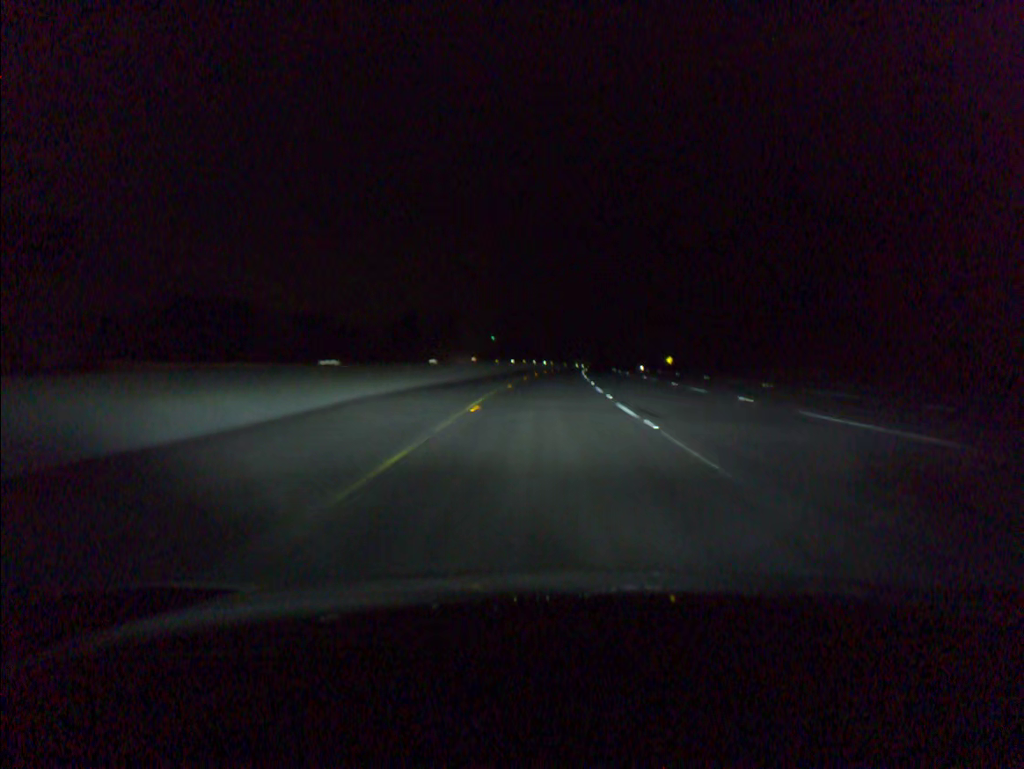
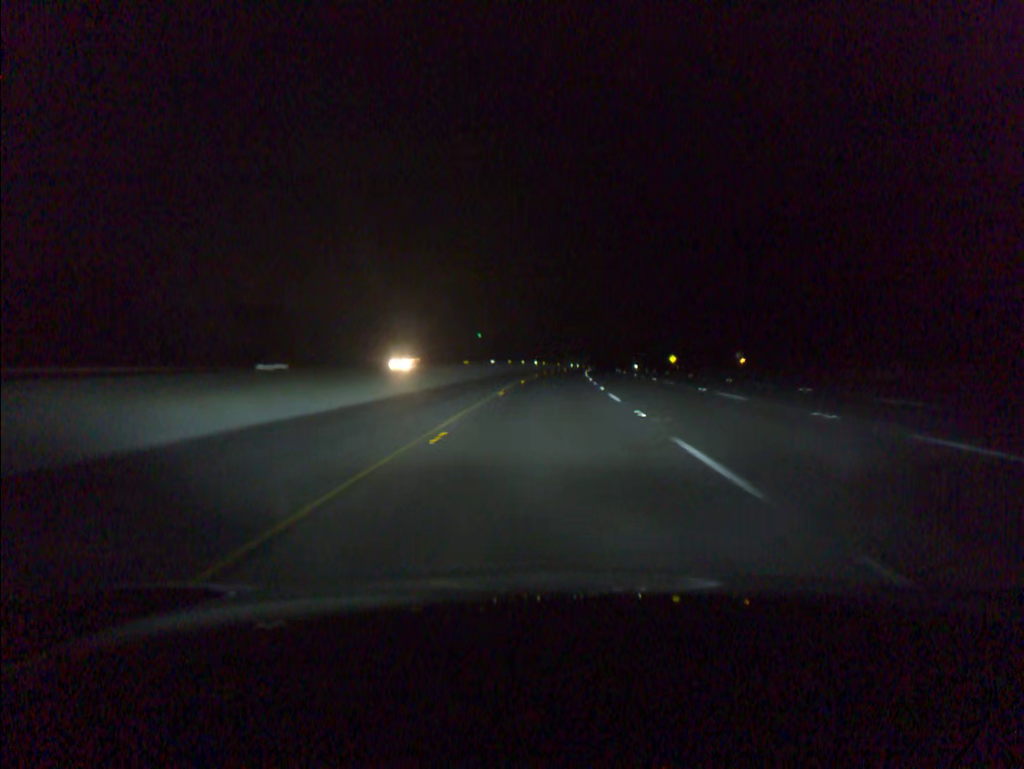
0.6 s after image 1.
(+0.1, +19.6) m; +1°
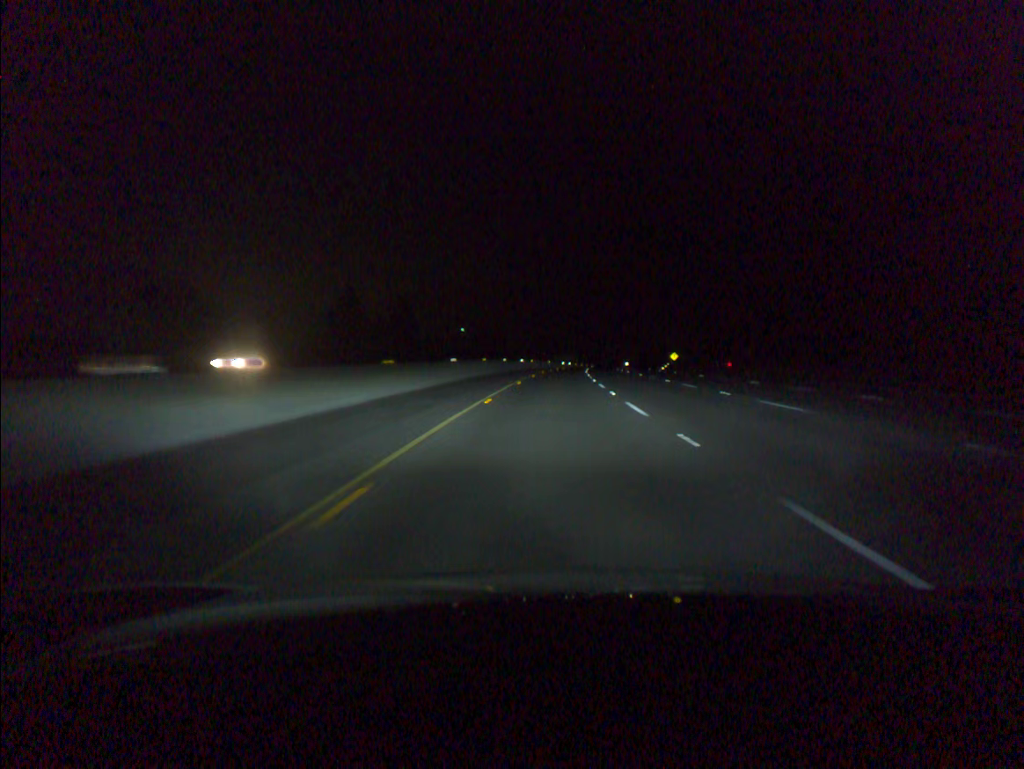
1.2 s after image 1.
(+0.1, +19.6) m; +1°
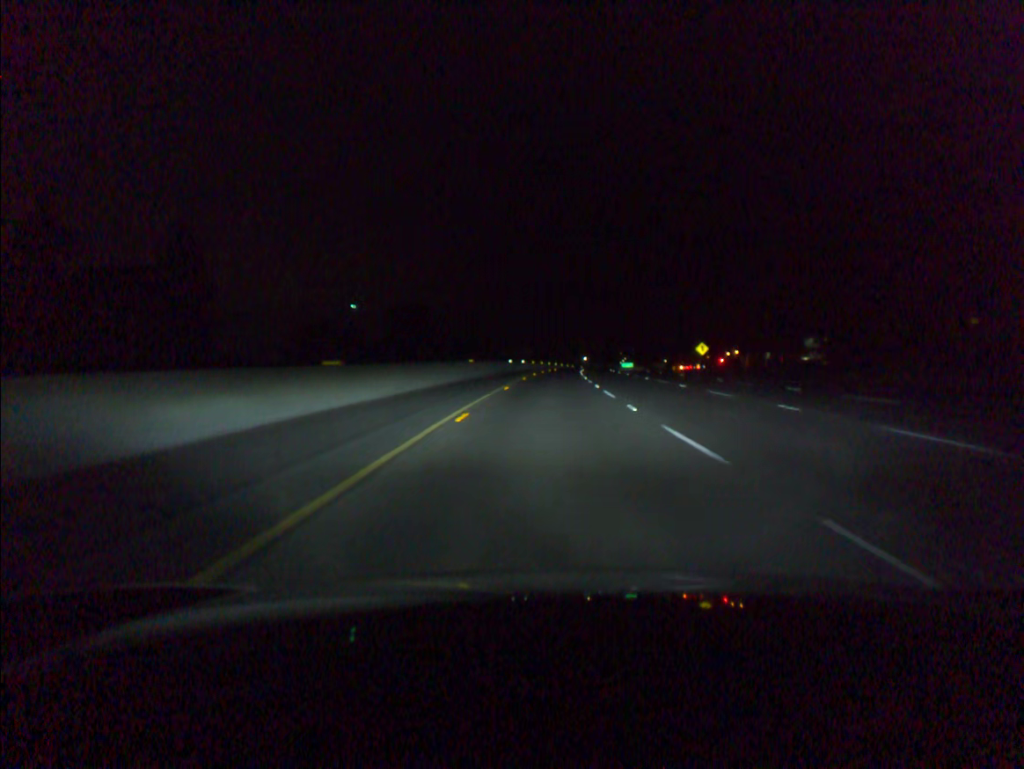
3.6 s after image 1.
(+2.5, +78.7) m; +4°
